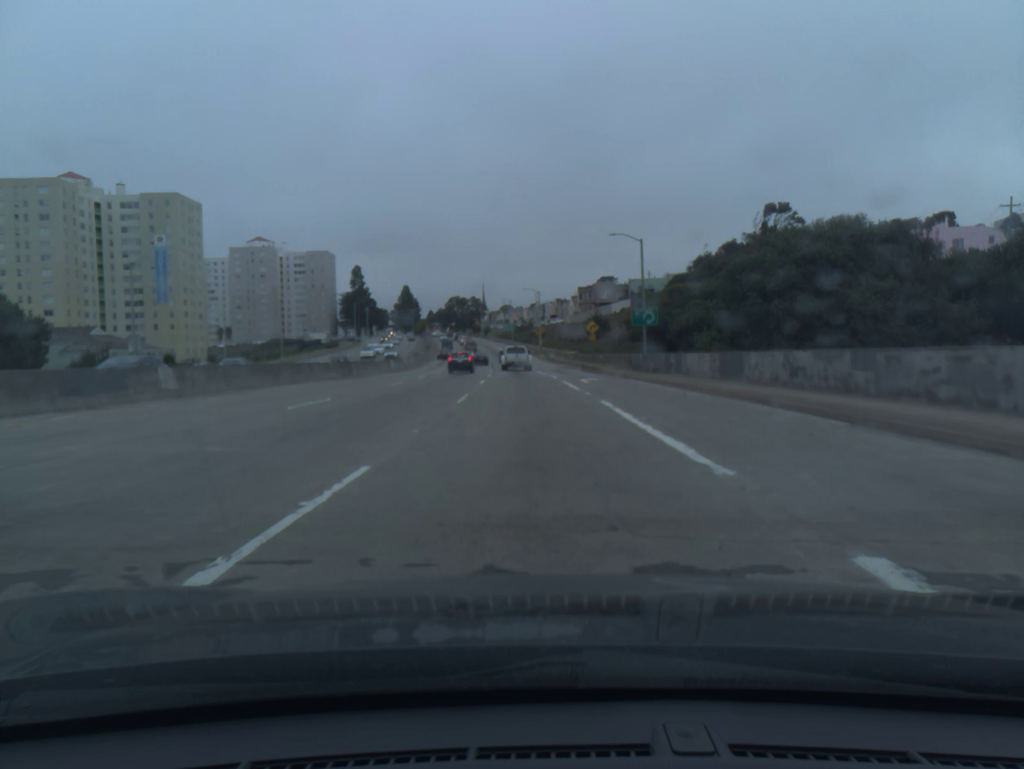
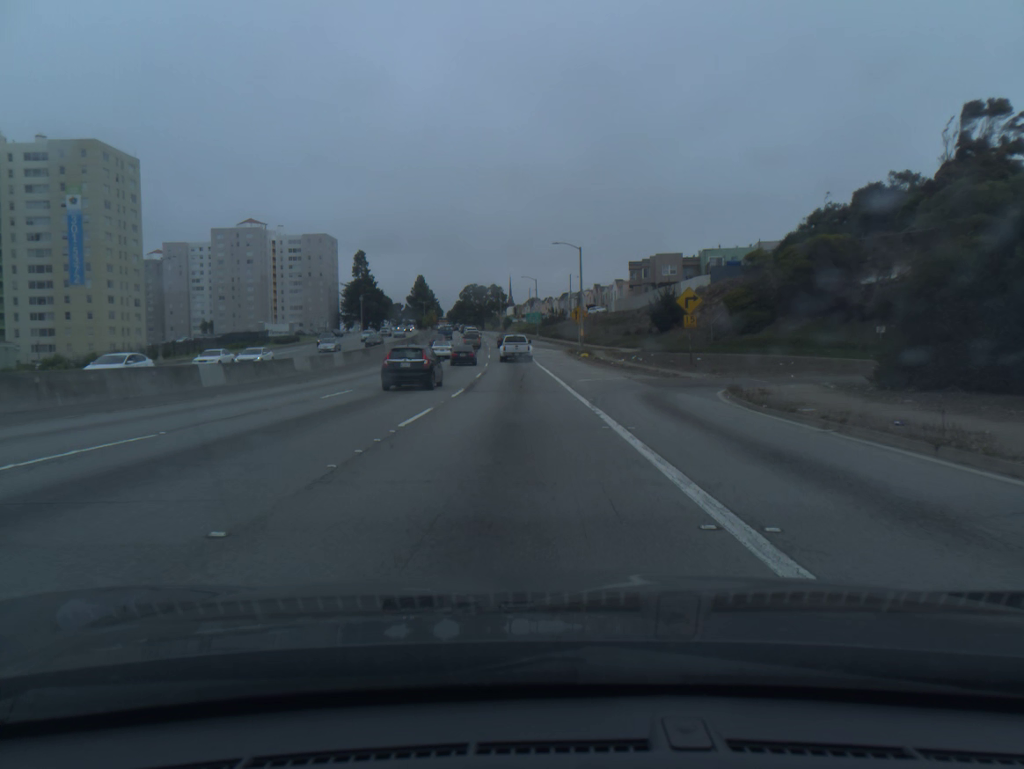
(-0.8, +47.2) m; -2°
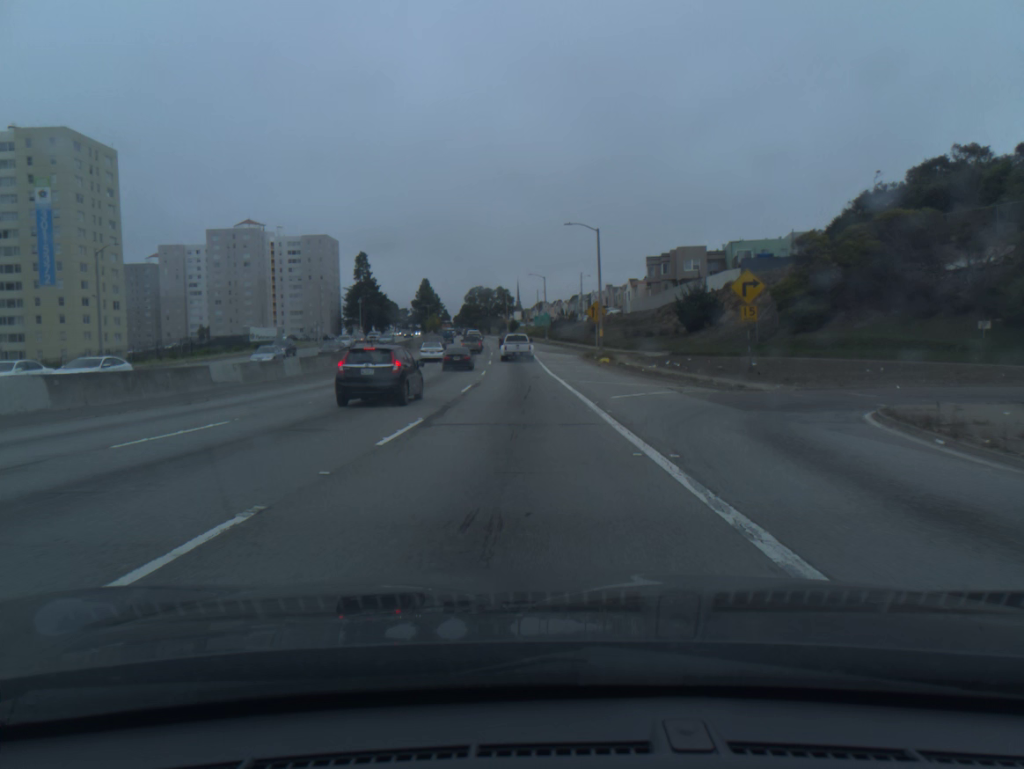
(-0.1, +11.6) m; -1°
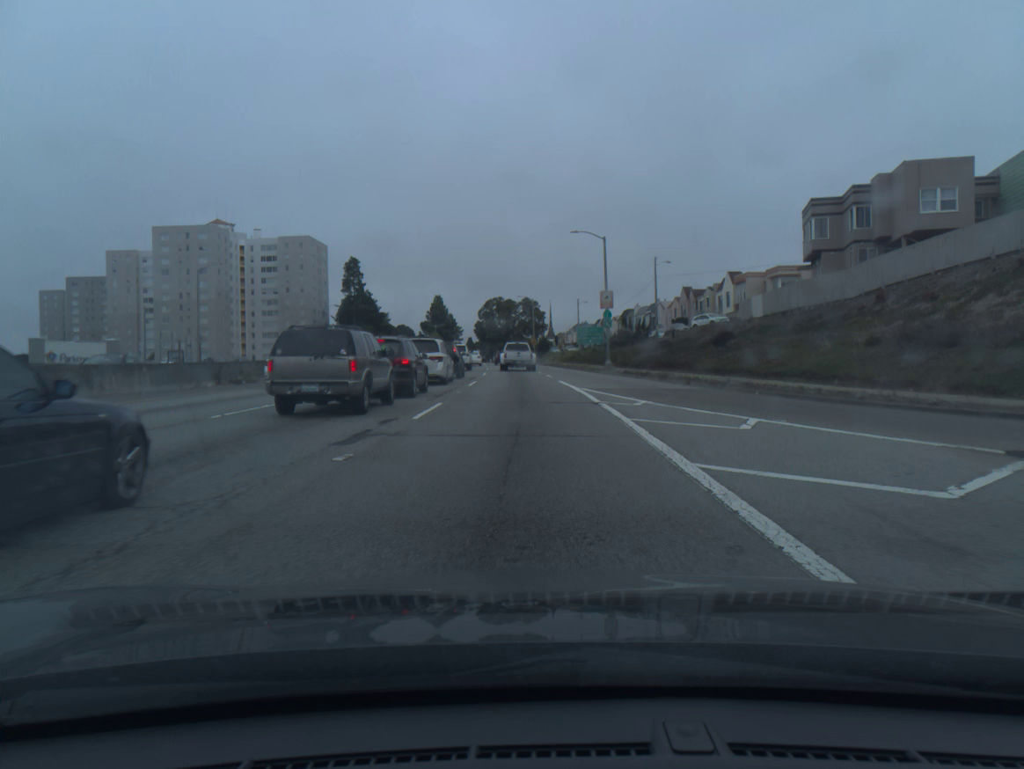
(-1.1, +56.4) m; -2°
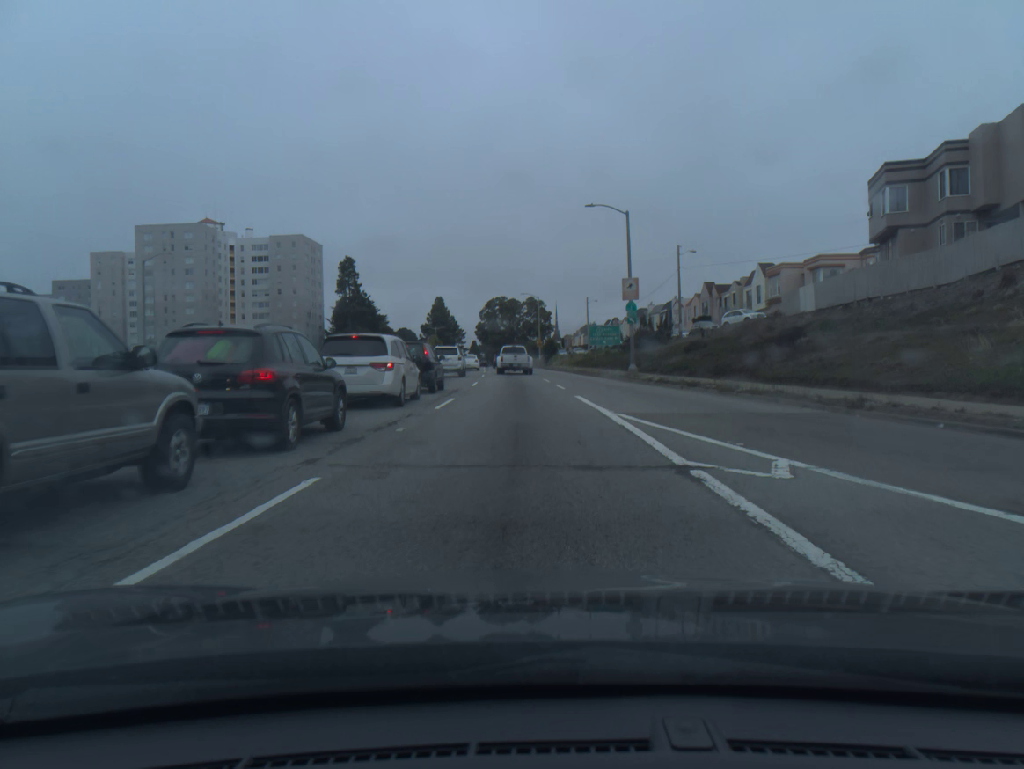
(0.0, +10.8) m; 0°
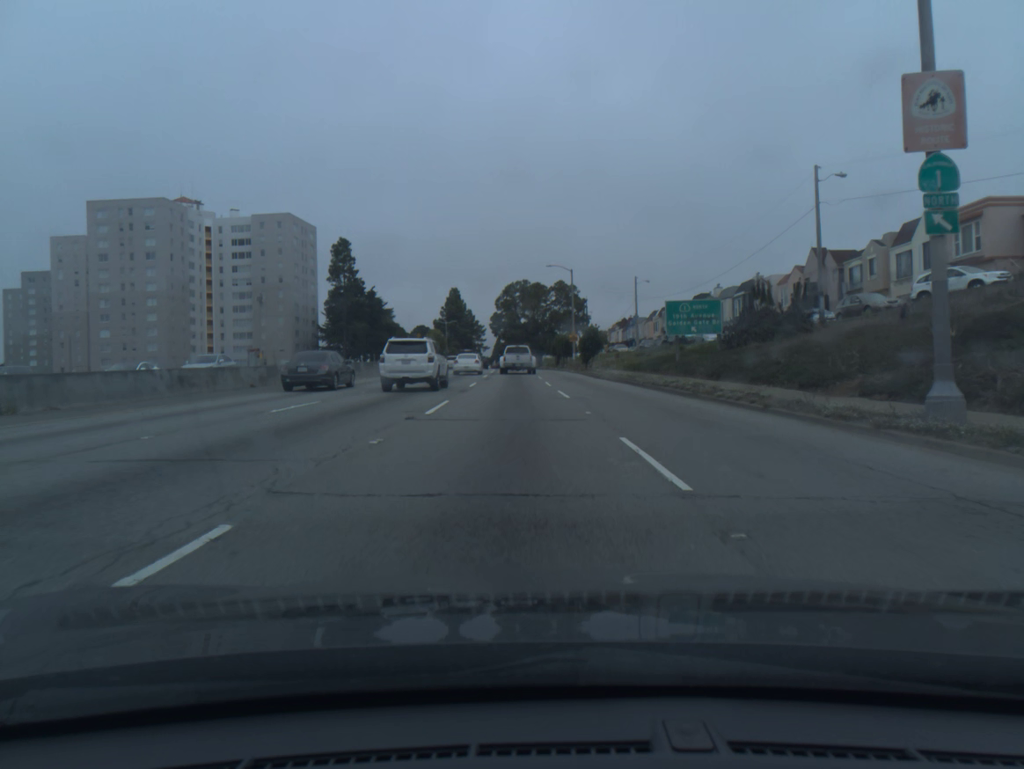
(-0.4, +31.5) m; -2°
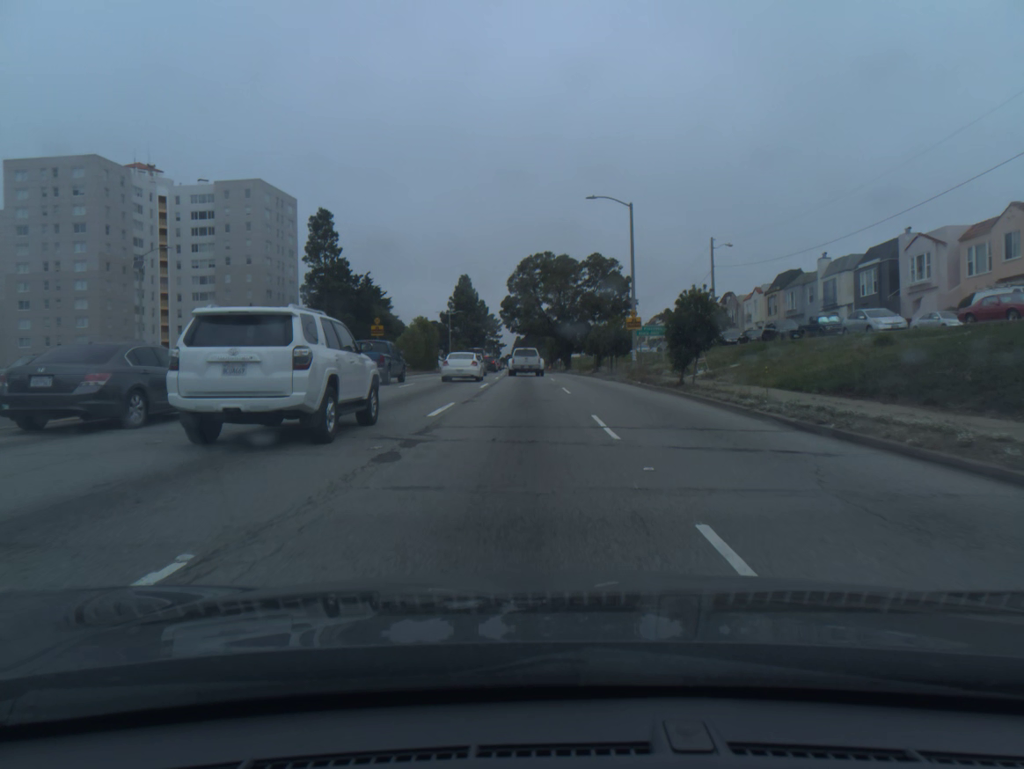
(-0.5, +30.6) m; -2°
